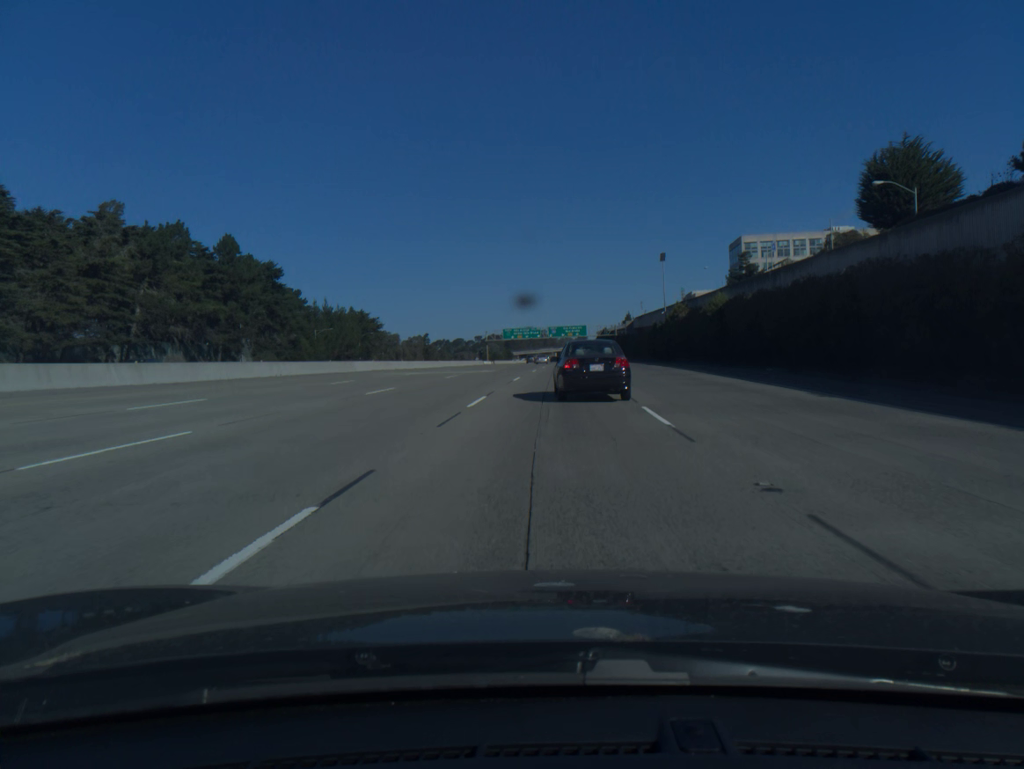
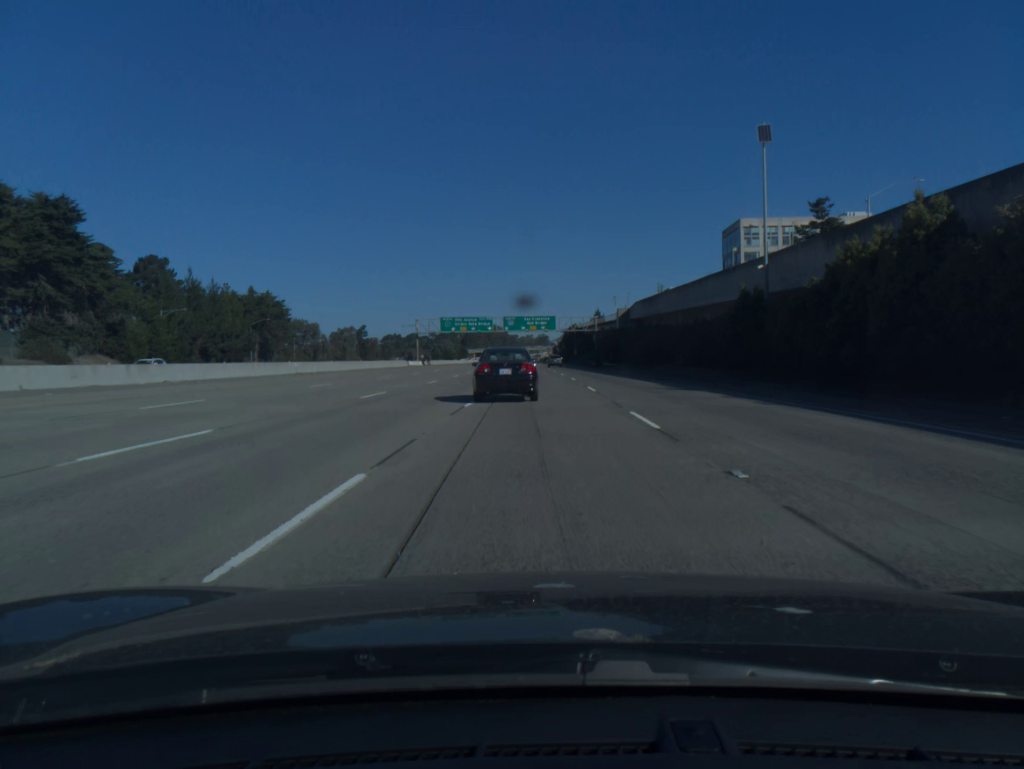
(+1.6, +56.2) m; +3°
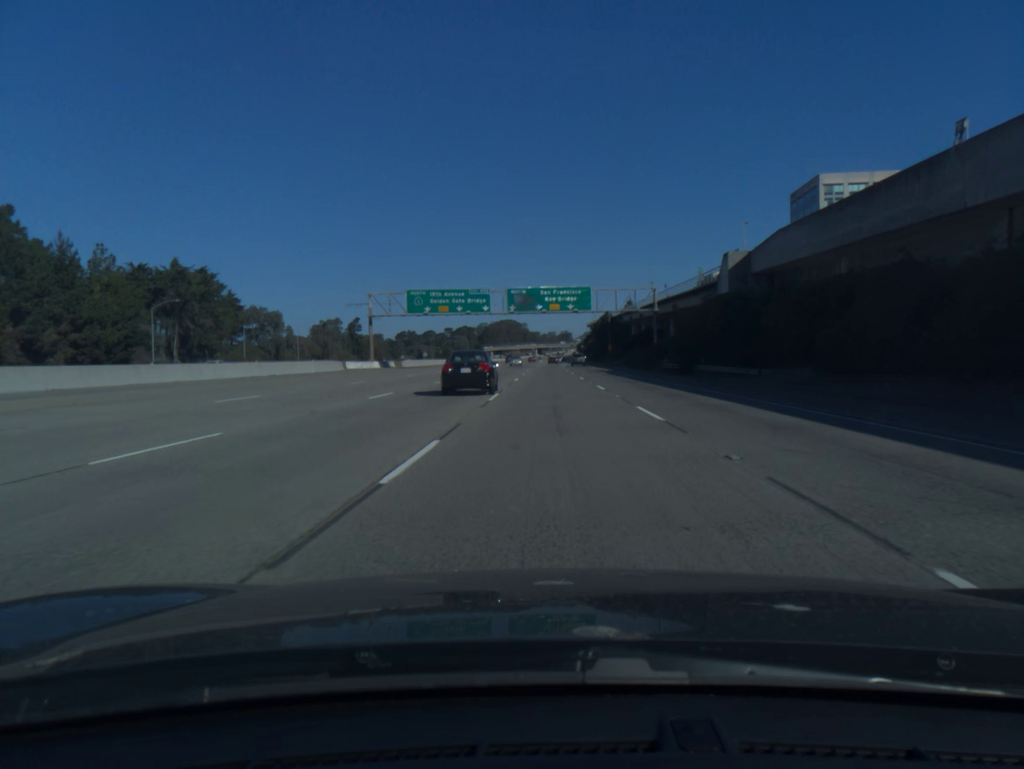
(-0.5, +55.1) m; -2°
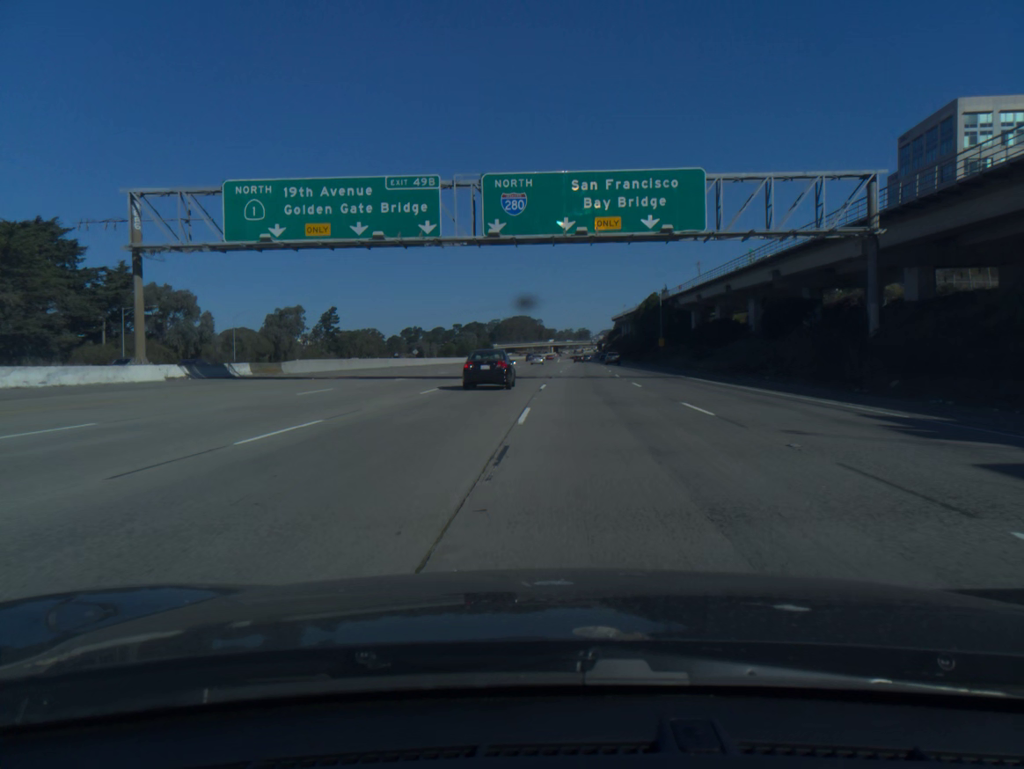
(-0.7, +55.7) m; -1°
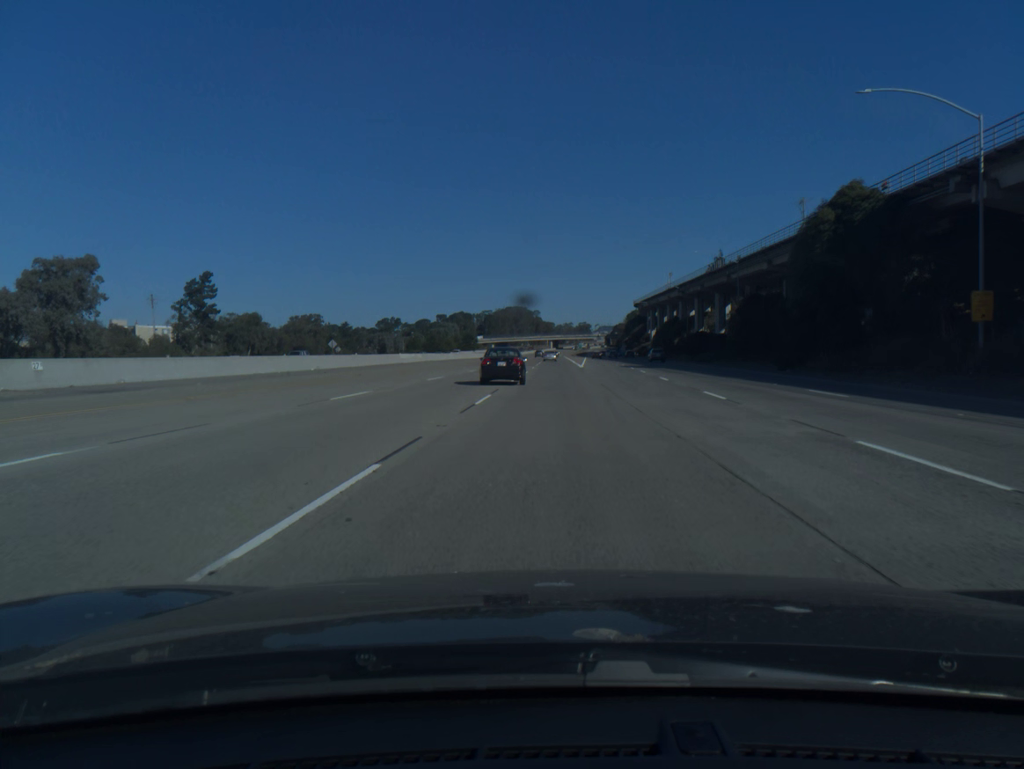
(-0.5, +92.2) m; 0°
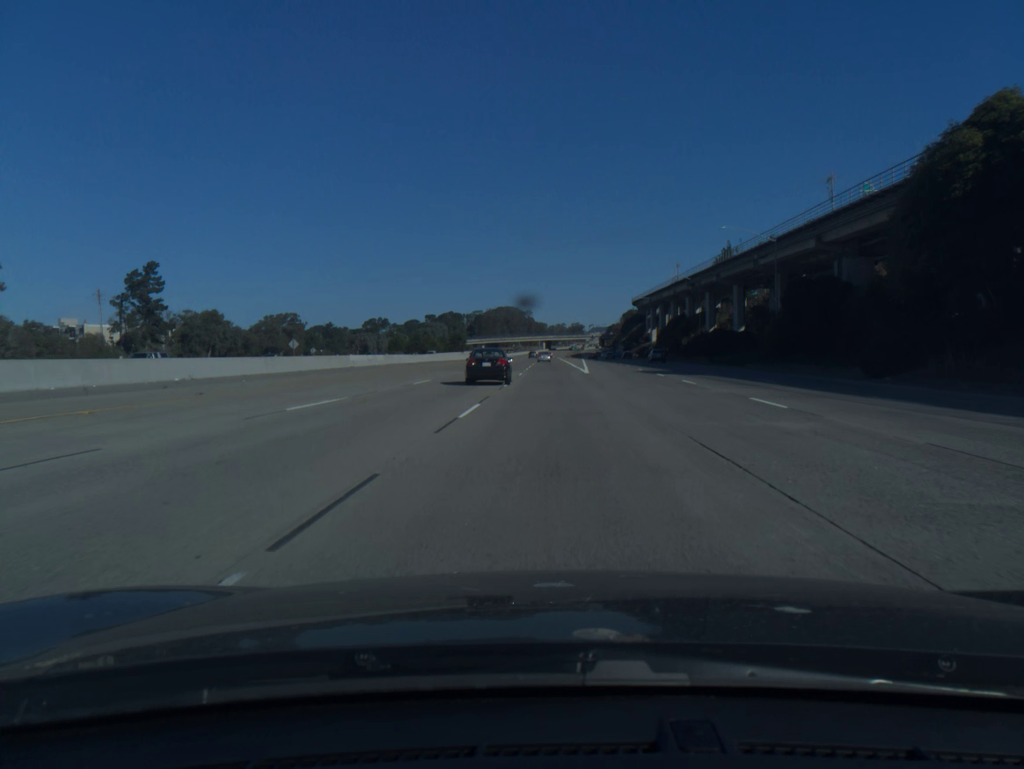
(+0.1, +18.2) m; +1°
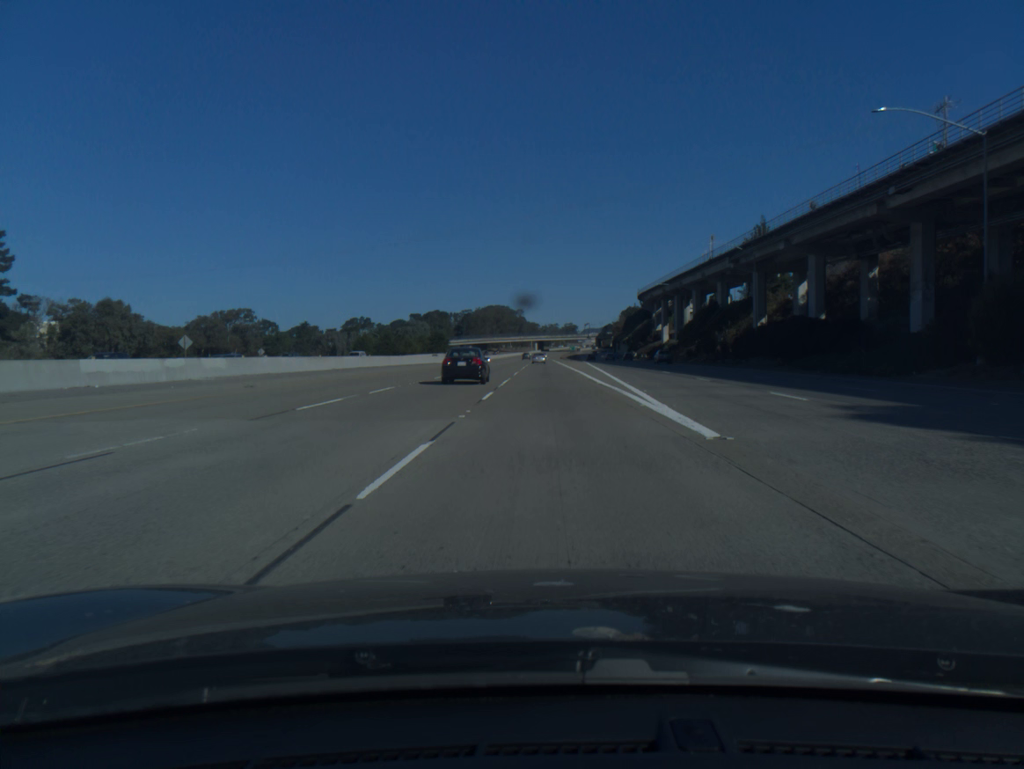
(+0.2, +36.6) m; +1°
